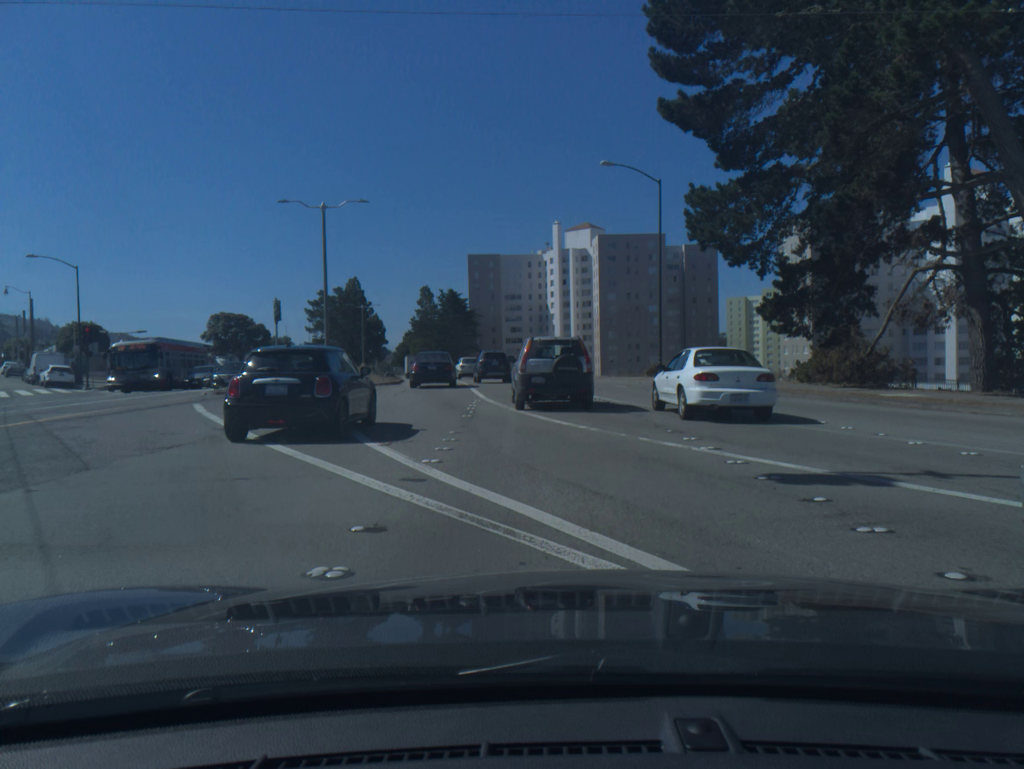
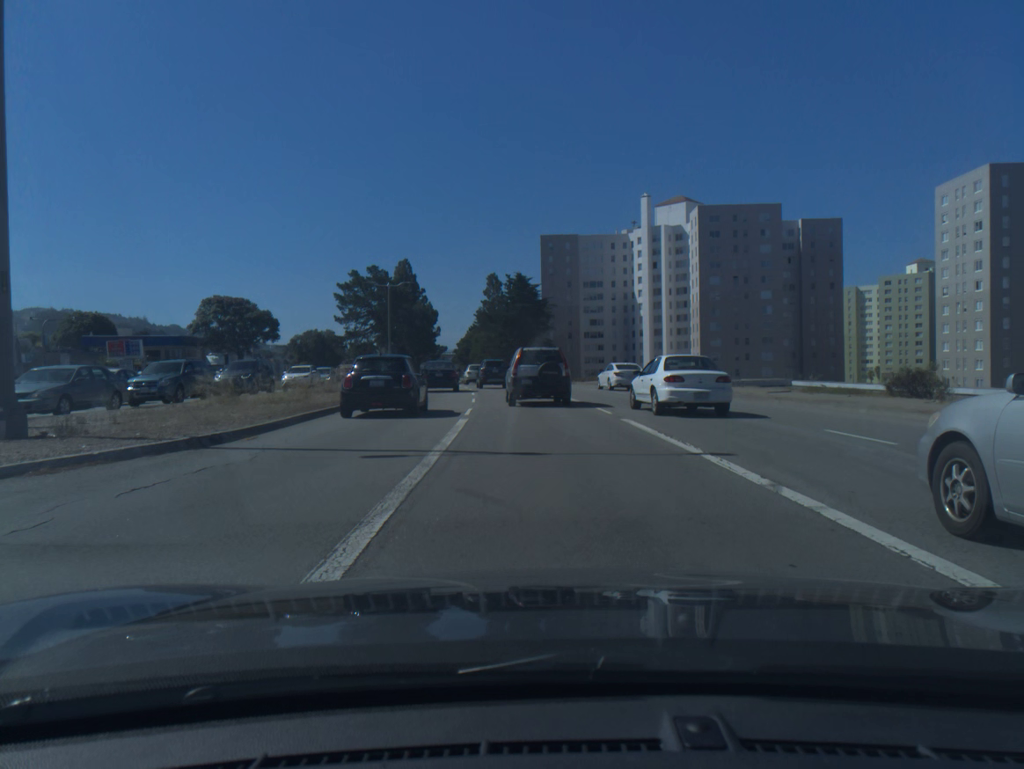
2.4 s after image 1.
(-1.6, +29.0) m; -6°
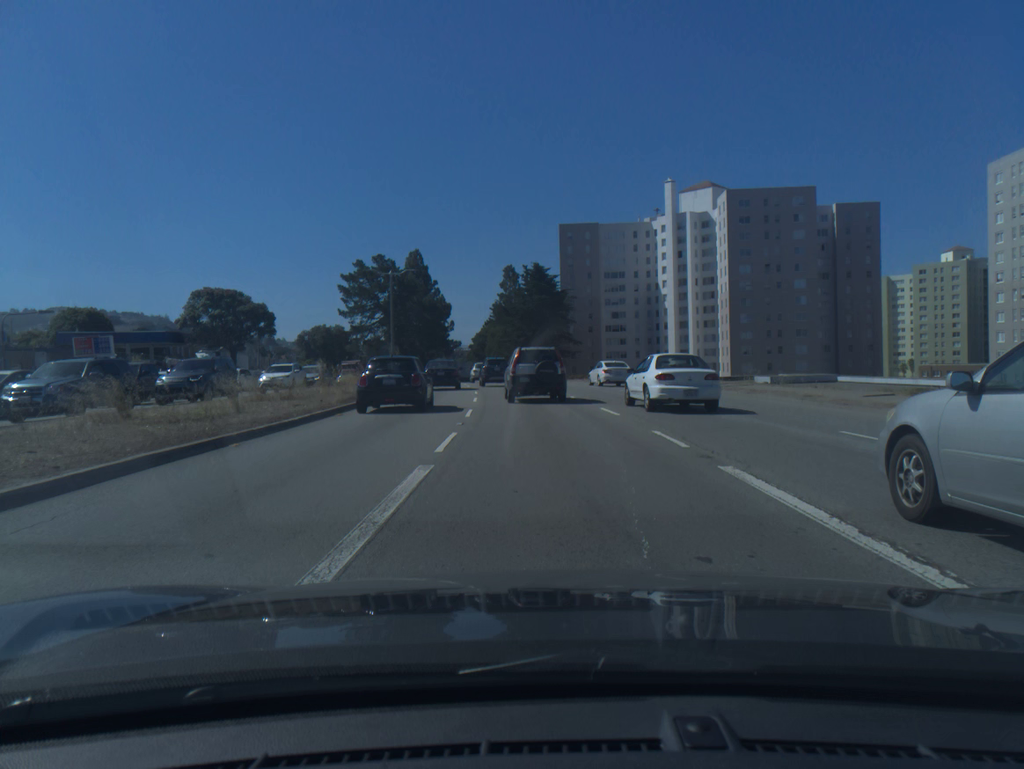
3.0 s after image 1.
(-0.1, +7.7) m; -1°
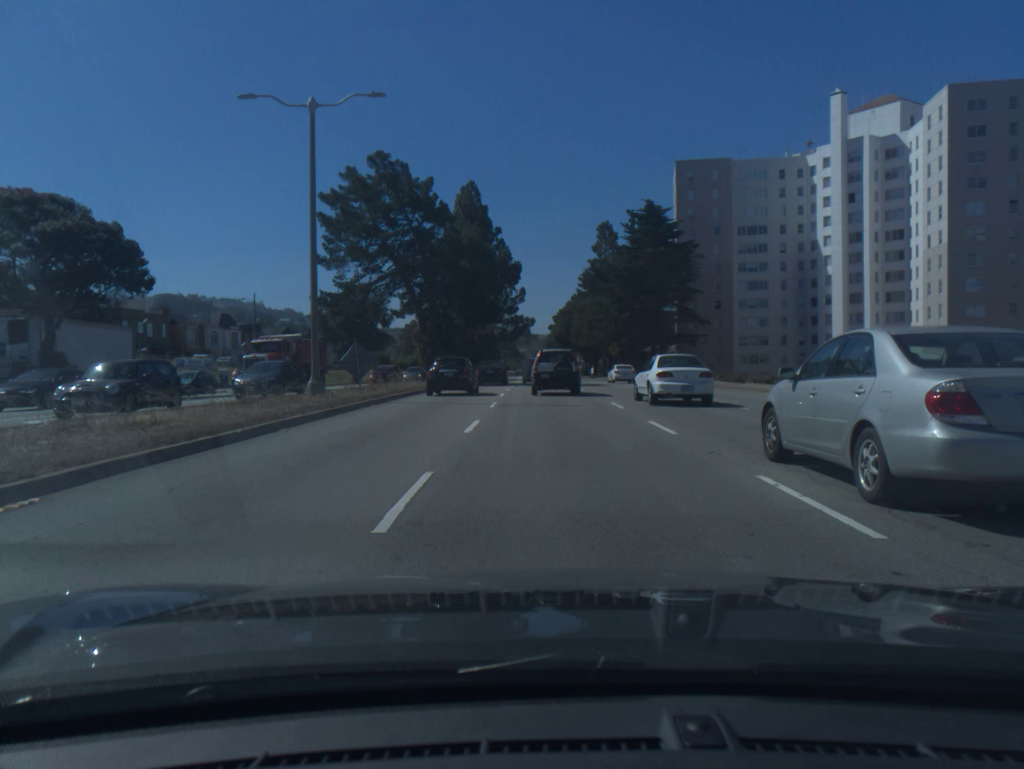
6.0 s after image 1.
(-2.7, +41.8) m; -6°
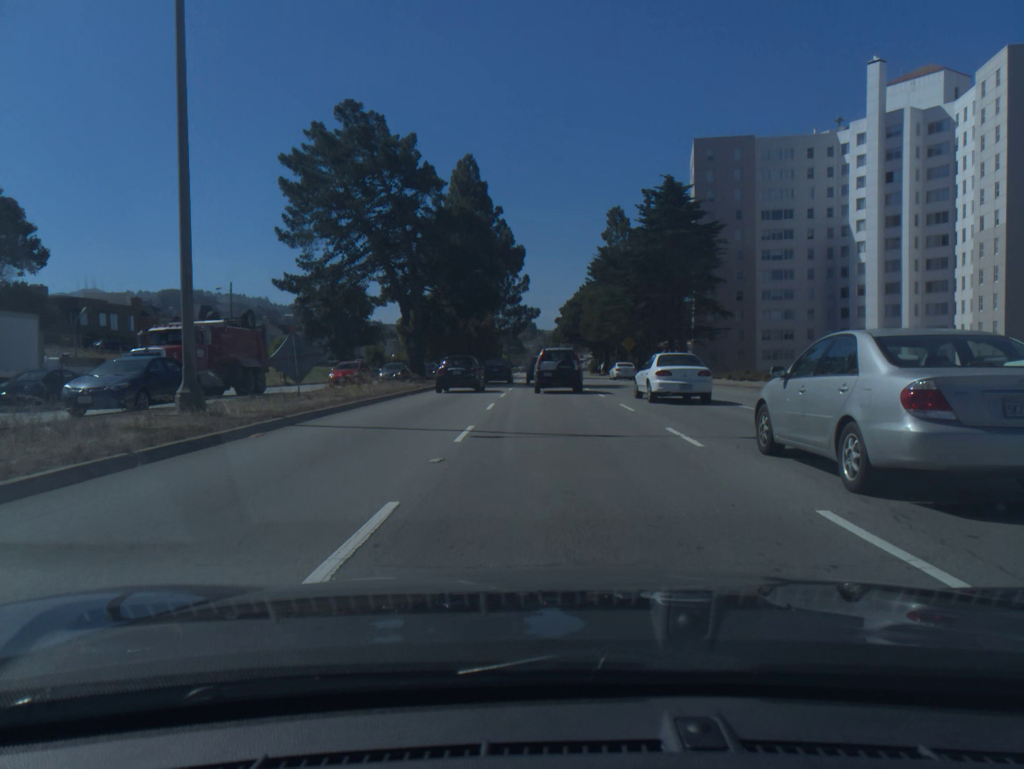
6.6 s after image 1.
(0.0, +9.2) m; 0°
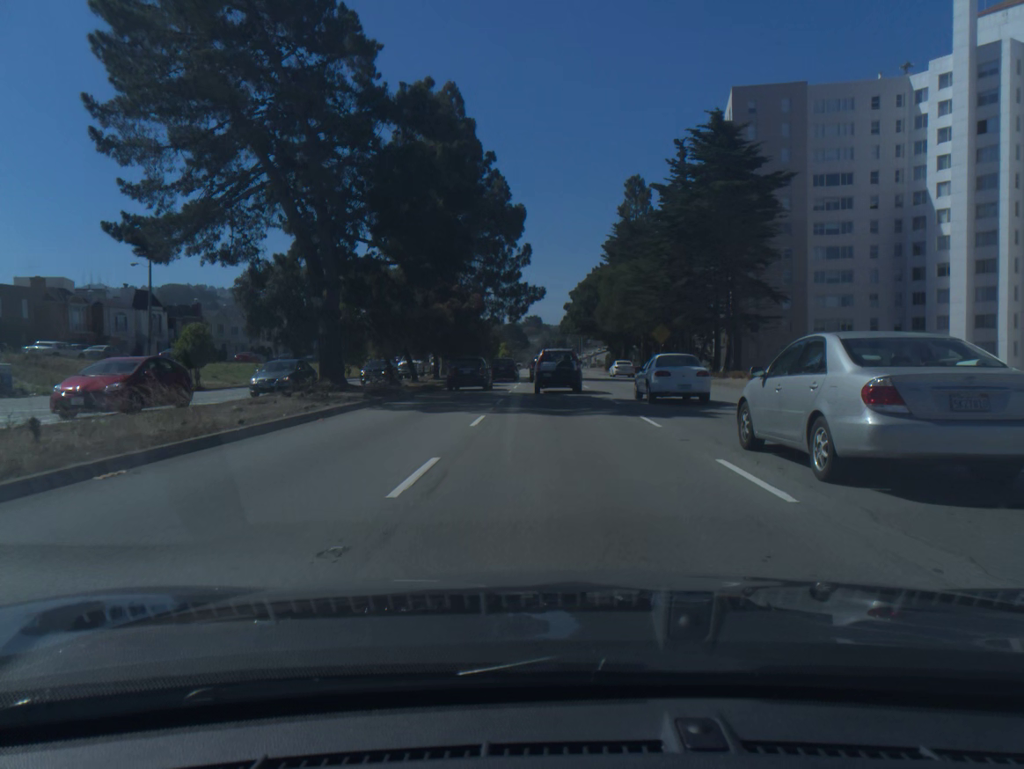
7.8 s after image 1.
(-0.1, +19.1) m; 0°
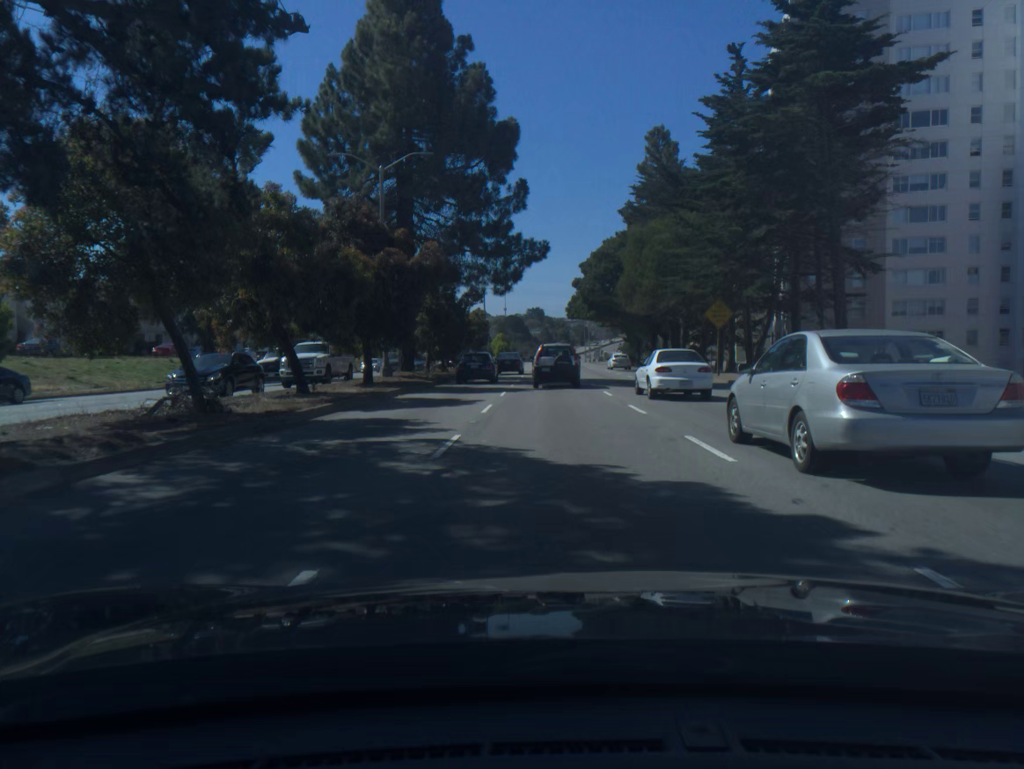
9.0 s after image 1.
(0.0, +20.0) m; 0°
